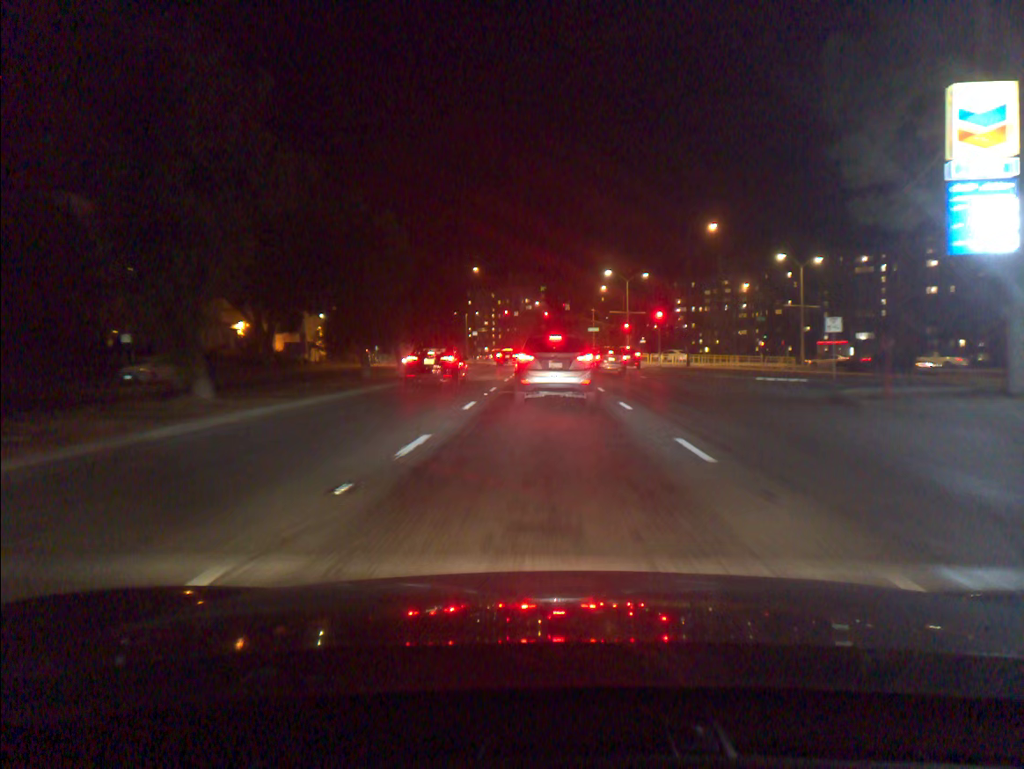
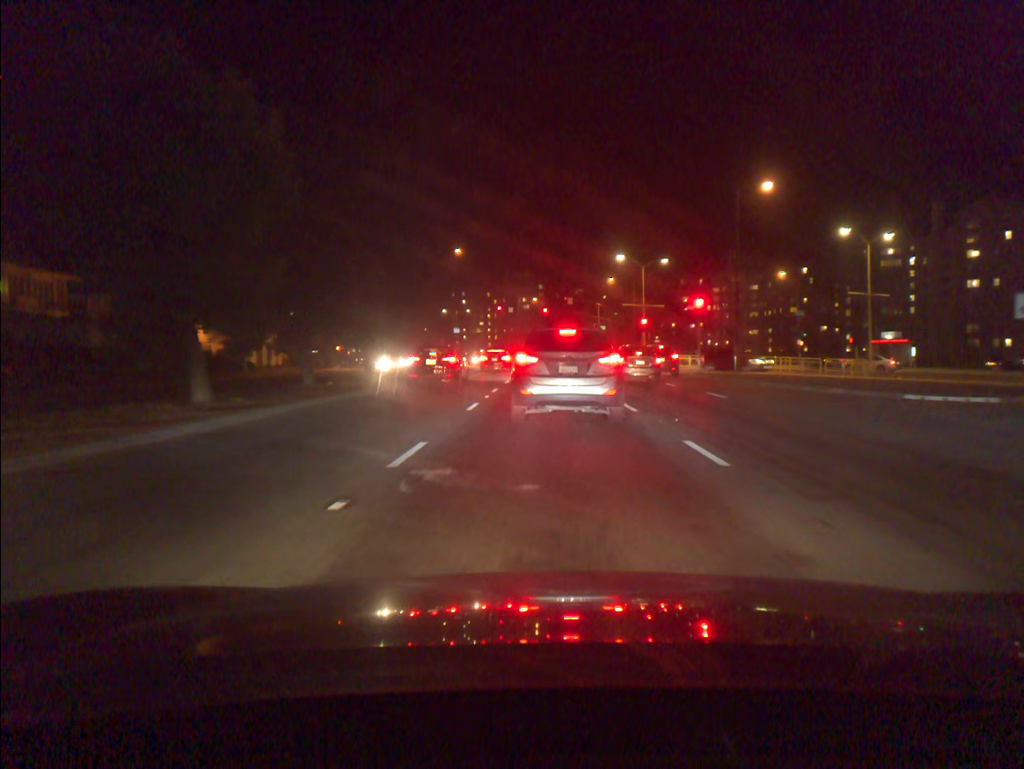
(0.0, +16.1) m; 0°
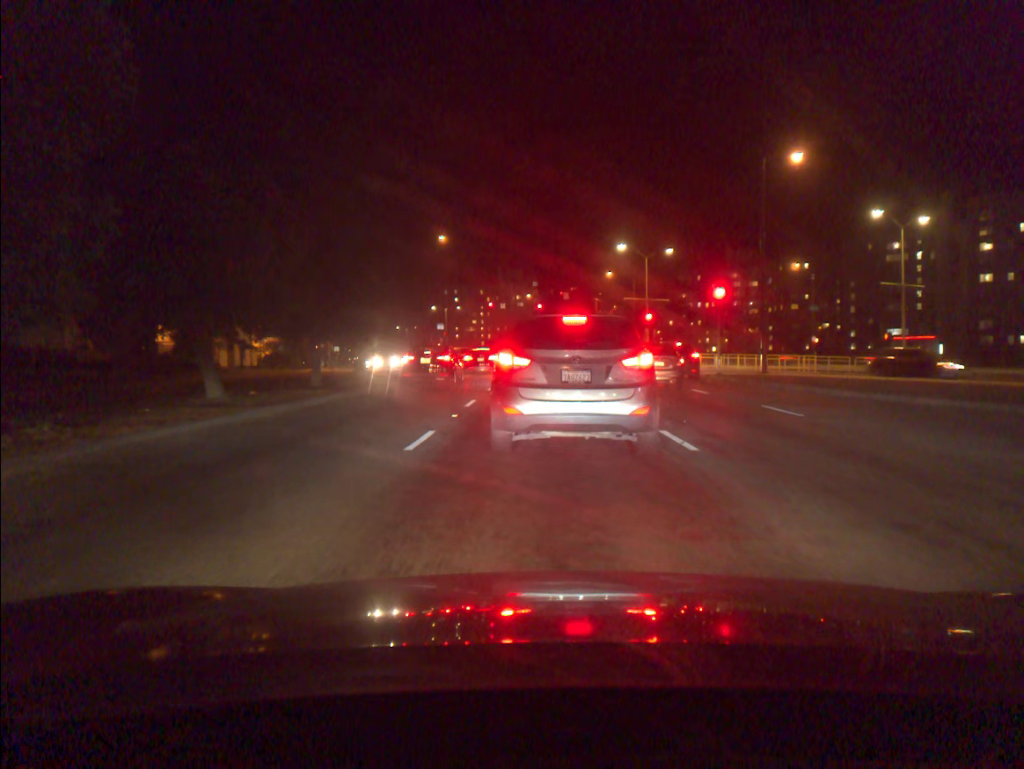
(0.0, +6.7) m; 0°
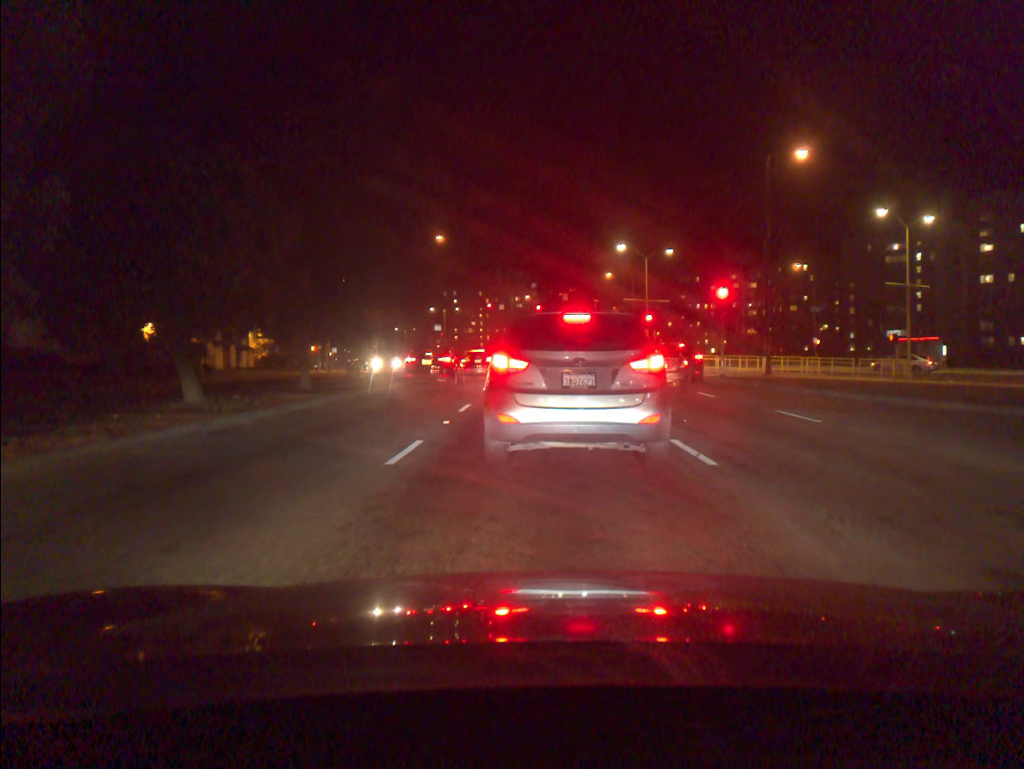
(0.0, +1.1) m; 0°
